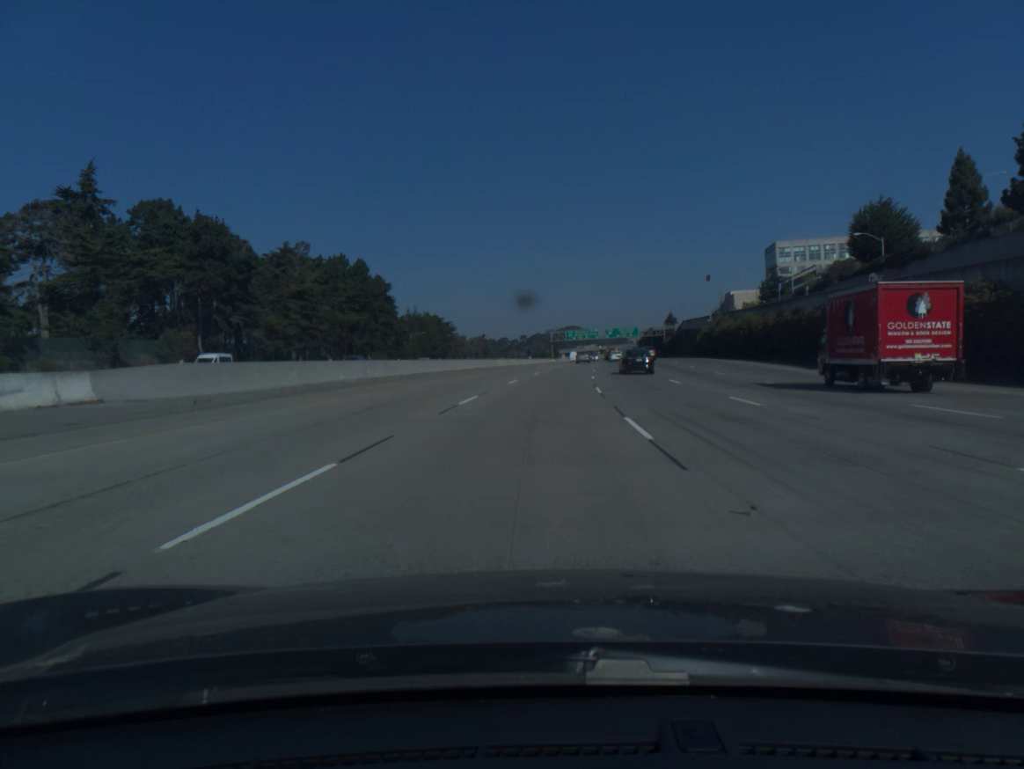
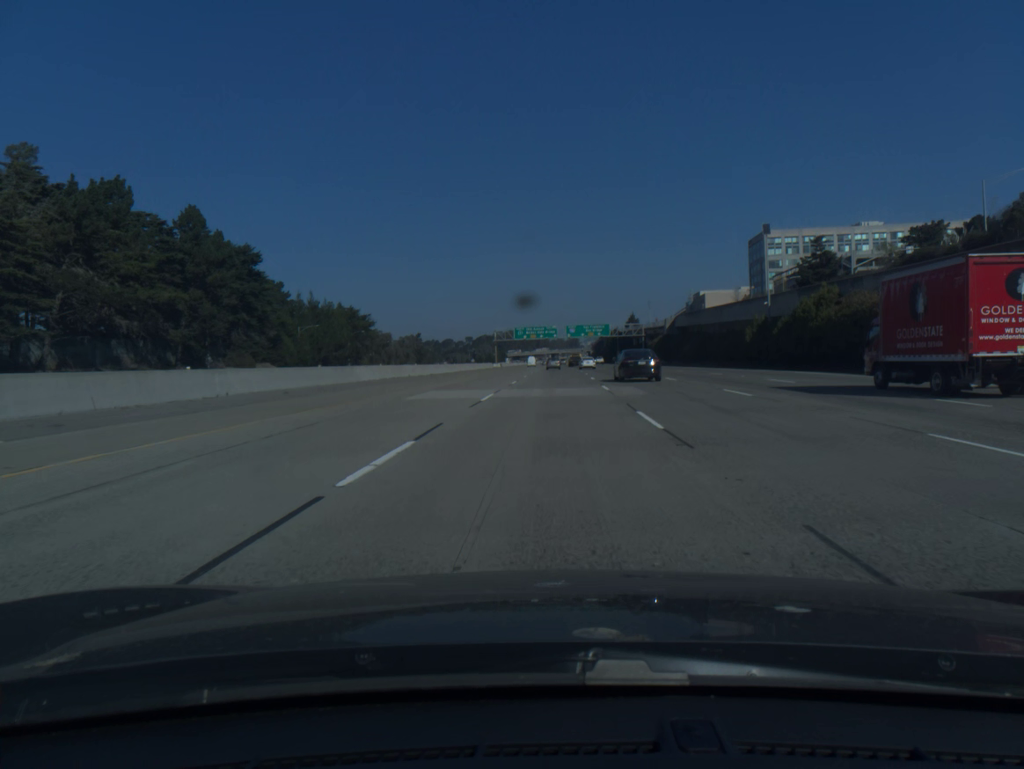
(+2.0, +55.9) m; +4°
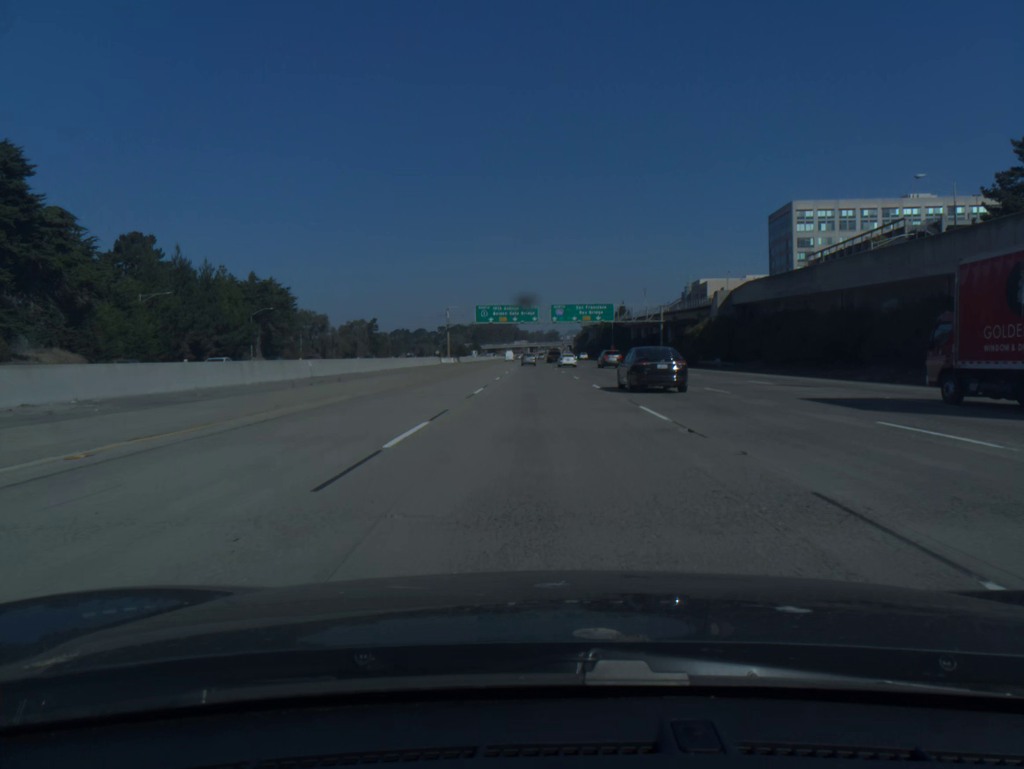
(+0.9, +55.4) m; +2°
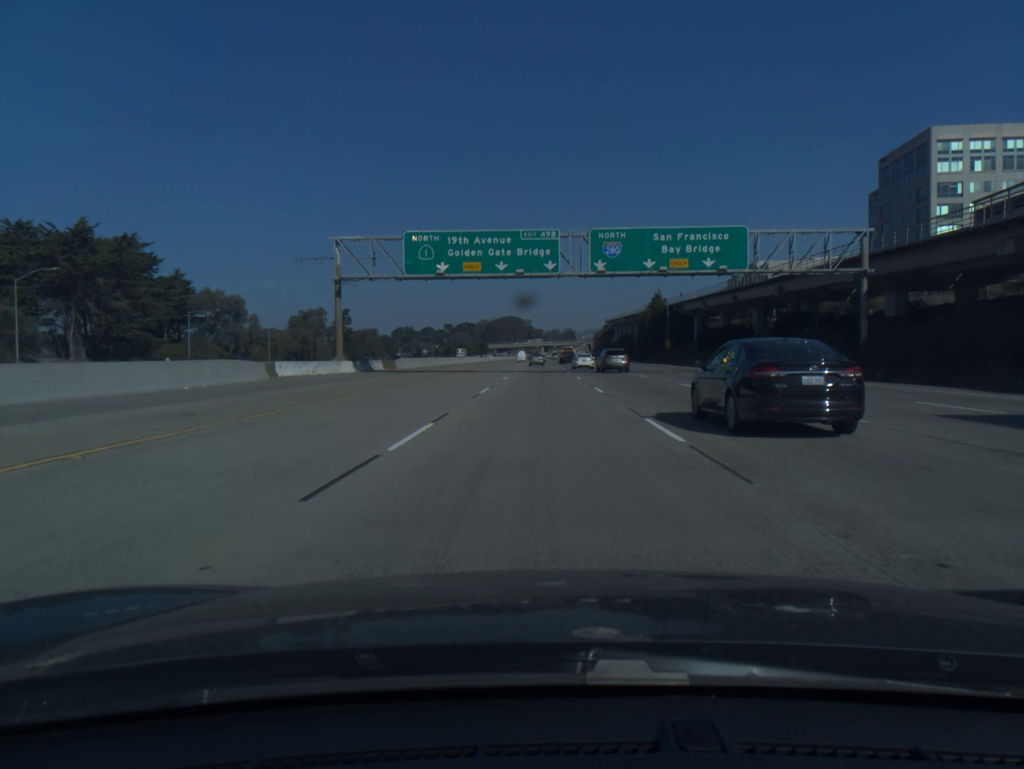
(-0.6, +73.1) m; -1°
